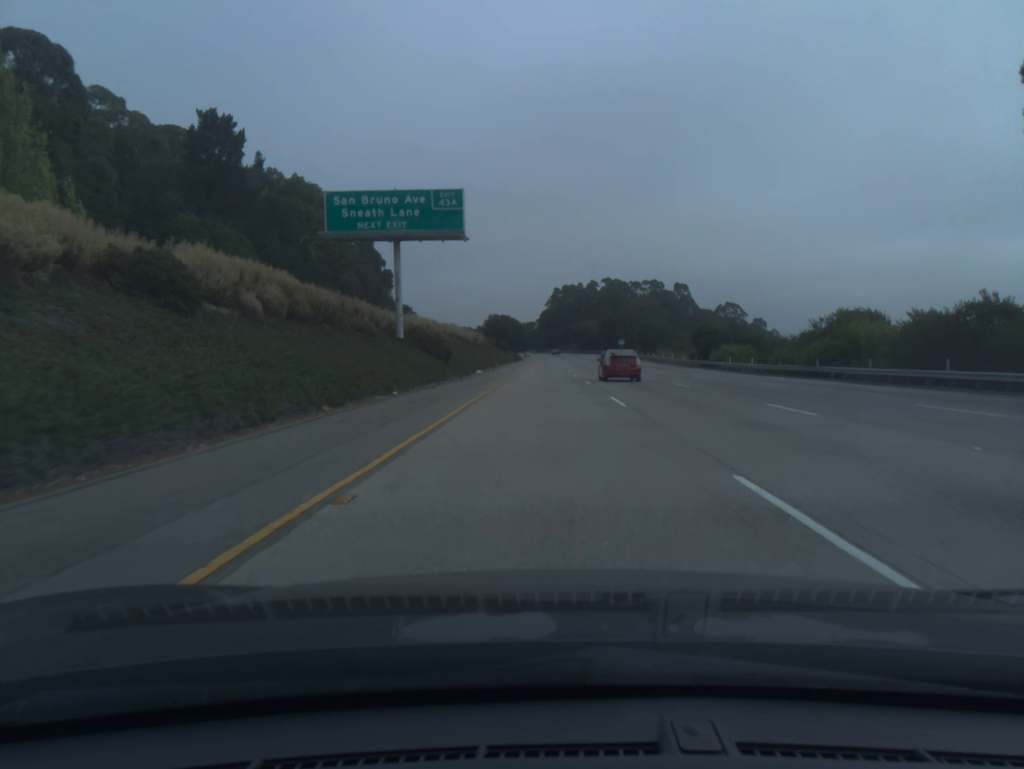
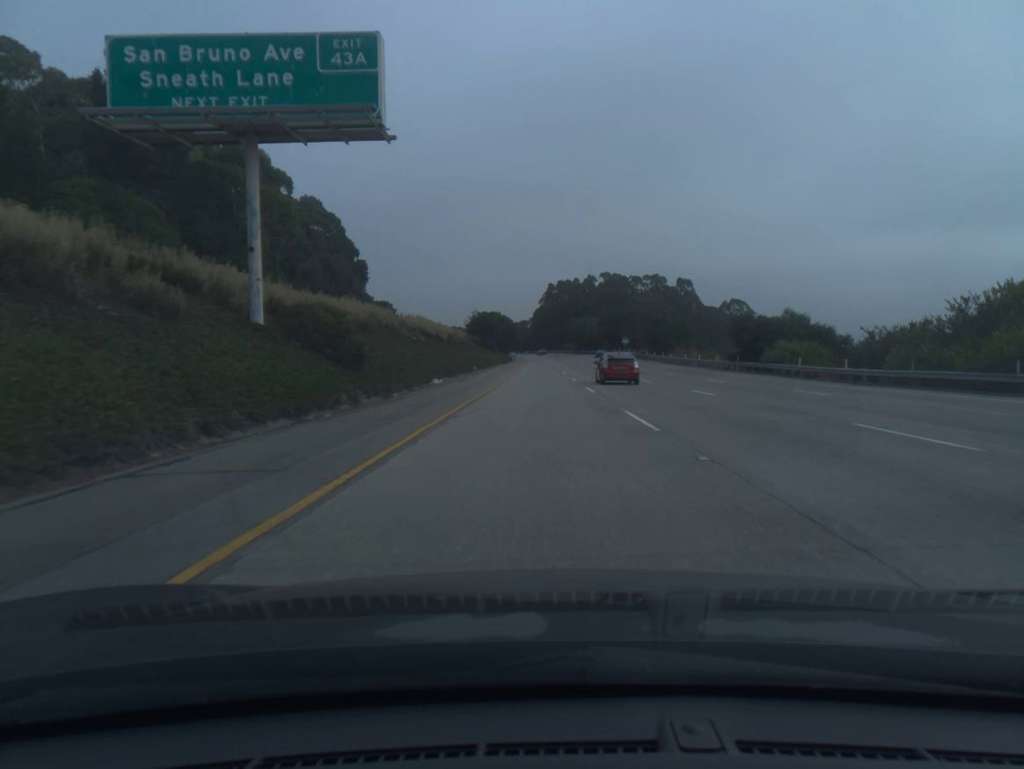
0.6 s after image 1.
(+0.1, +20.3) m; 0°
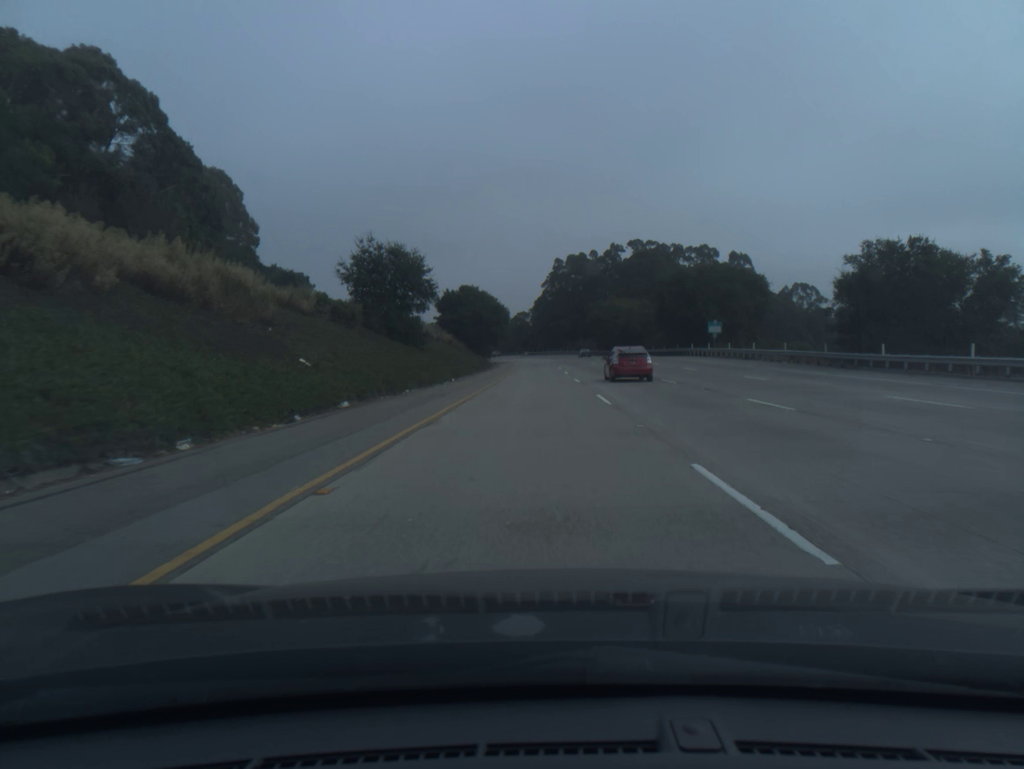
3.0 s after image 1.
(0.0, +81.3) m; 0°
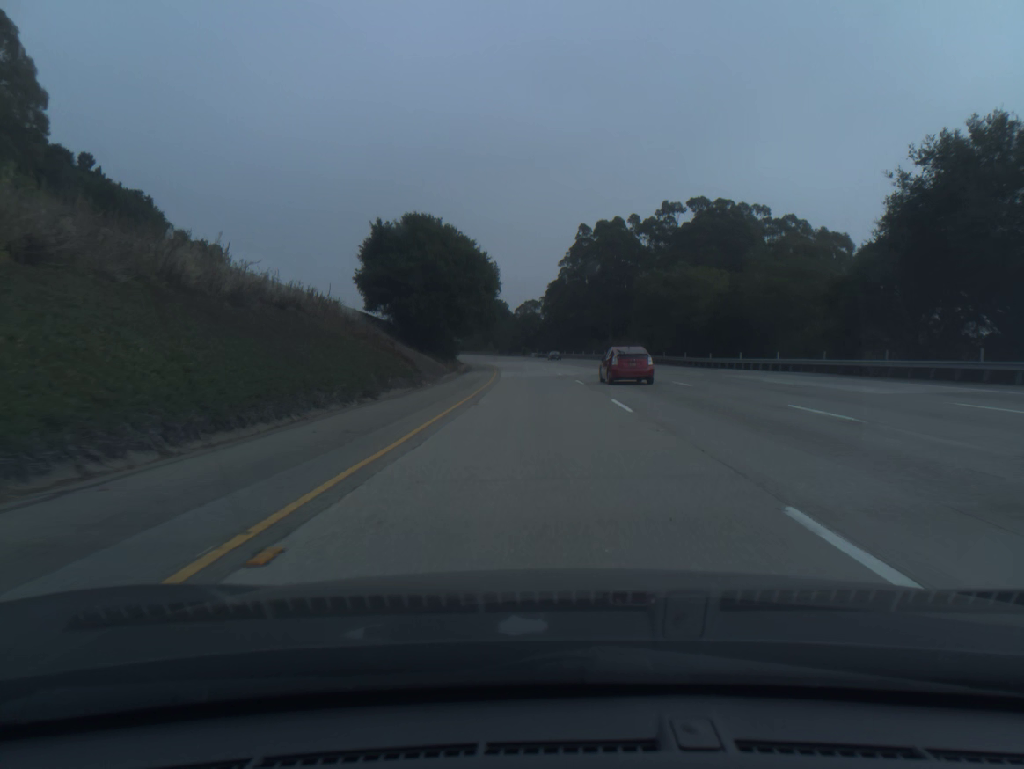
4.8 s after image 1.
(-0.4, +60.8) m; -1°
